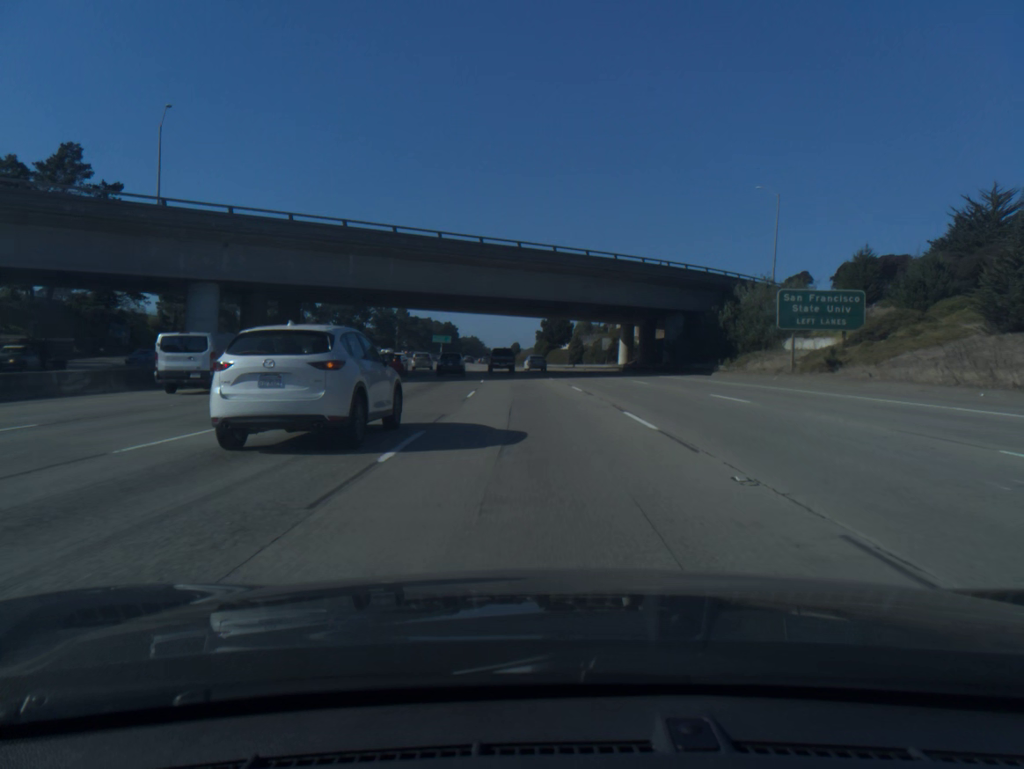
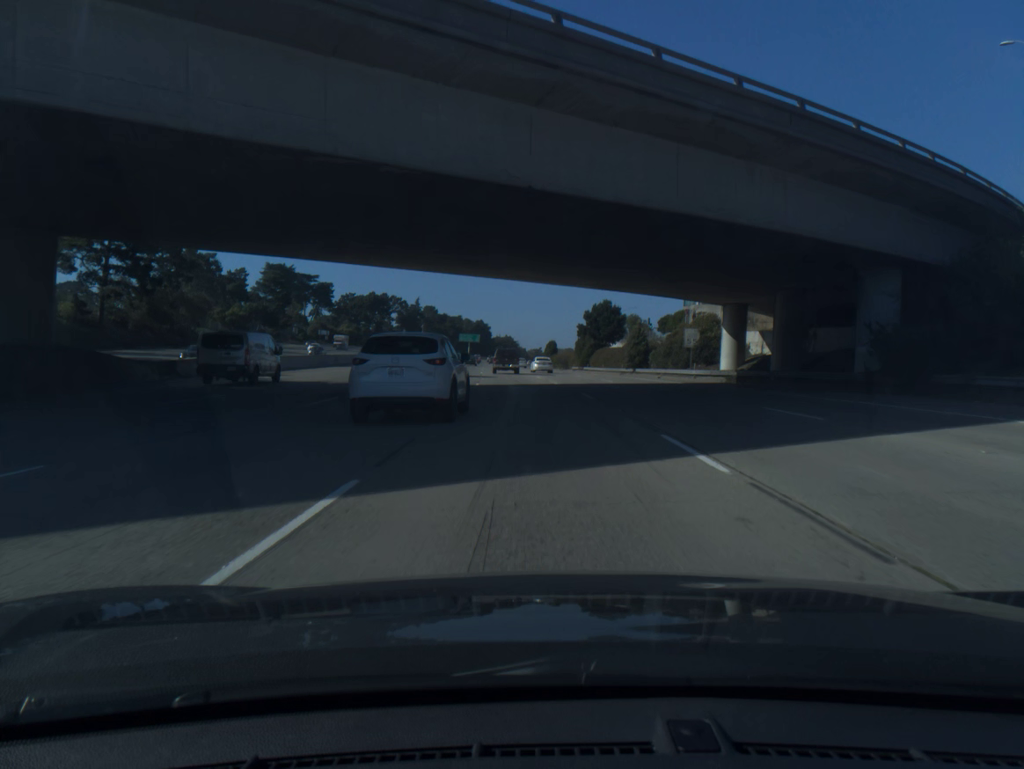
(-0.9, +33.6) m; -3°
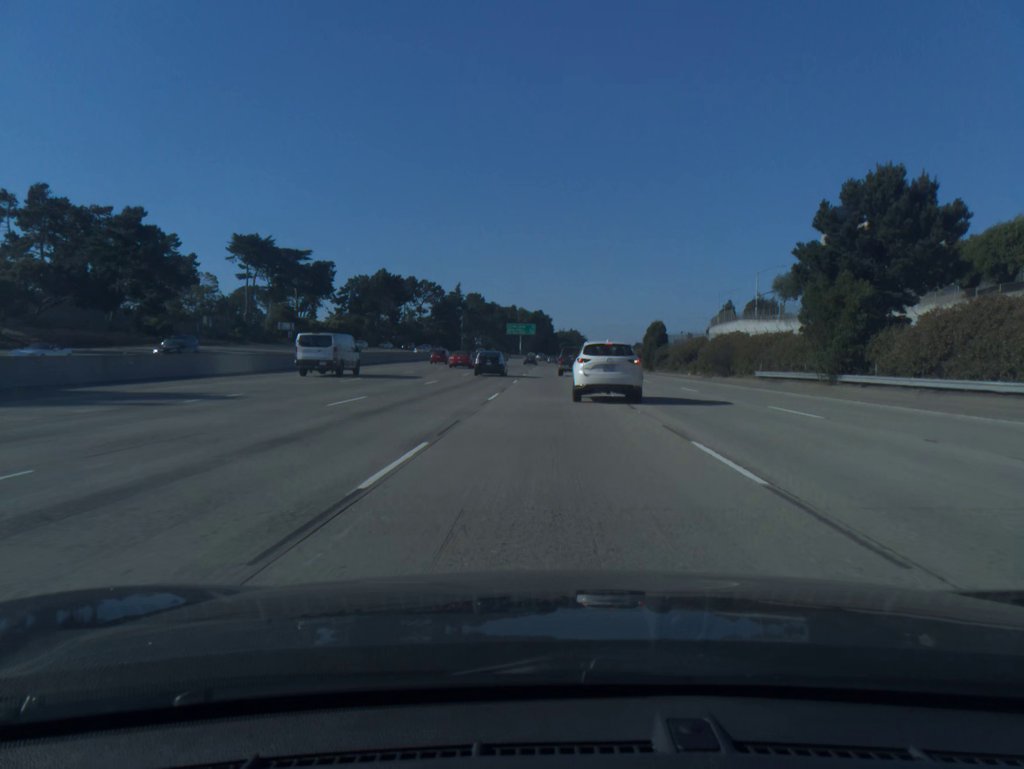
(-4.3, +83.3) m; -5°
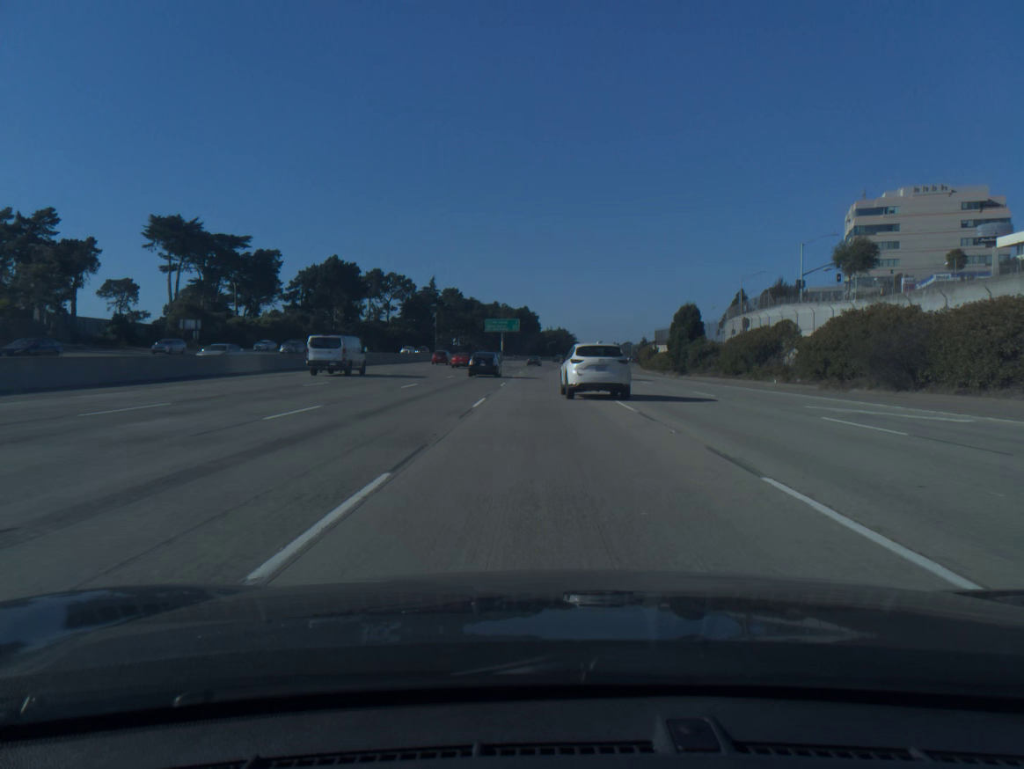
(+0.2, +32.4) m; +1°
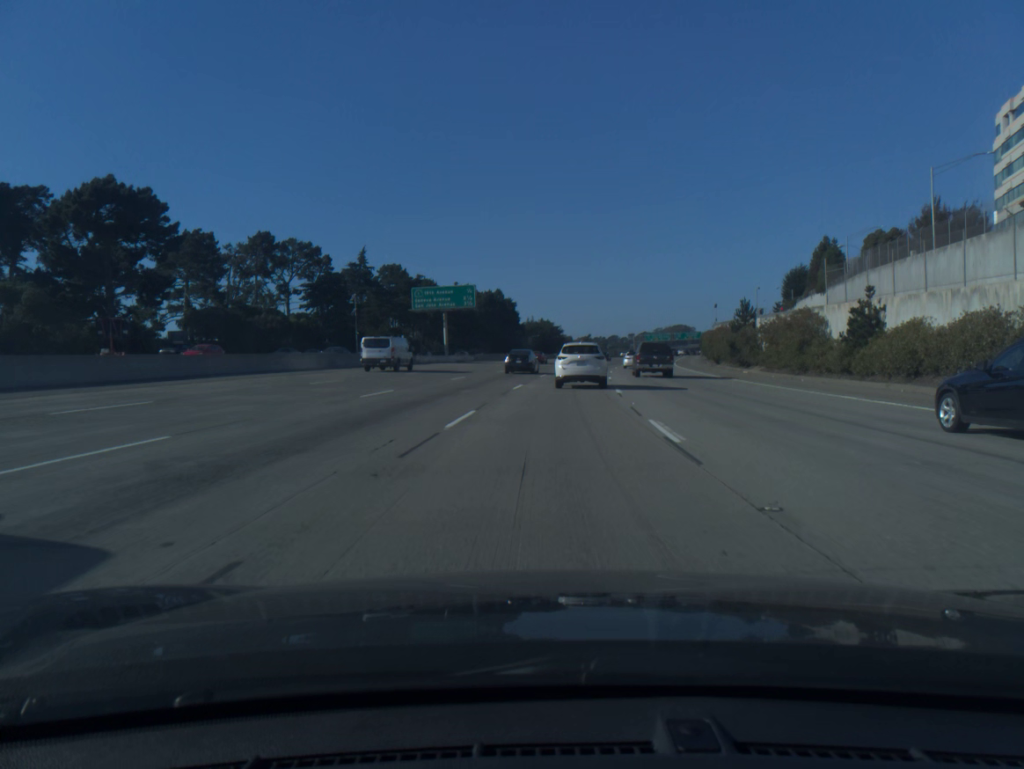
(+0.6, +78.4) m; +1°
